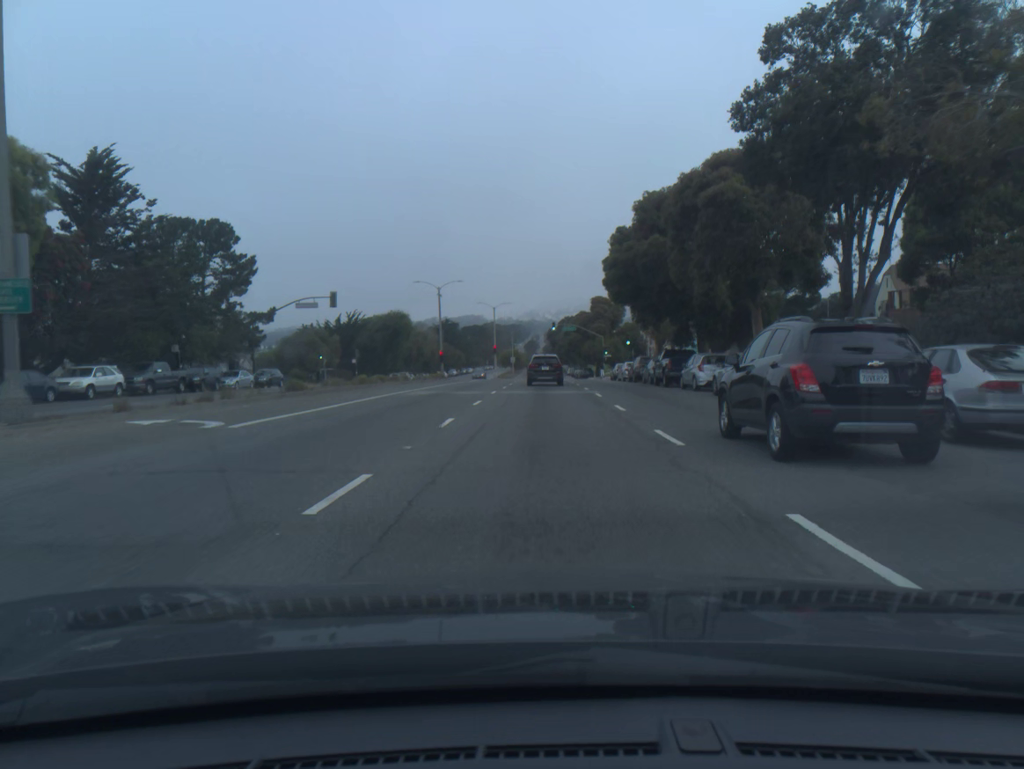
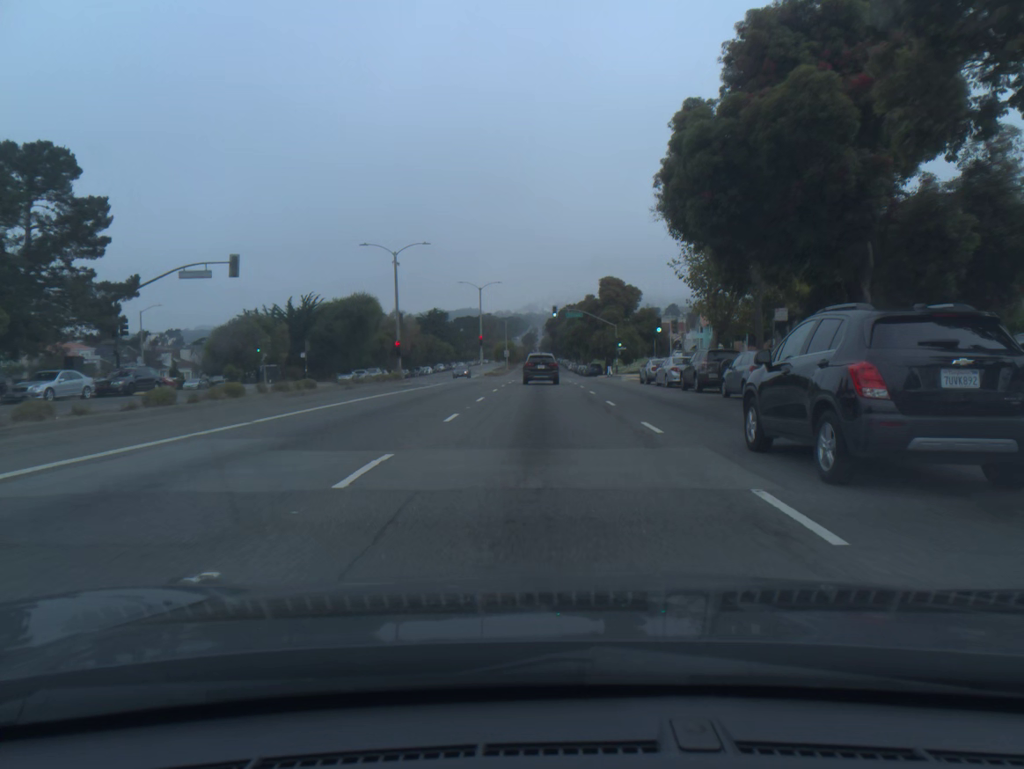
(0.0, +20.6) m; 0°
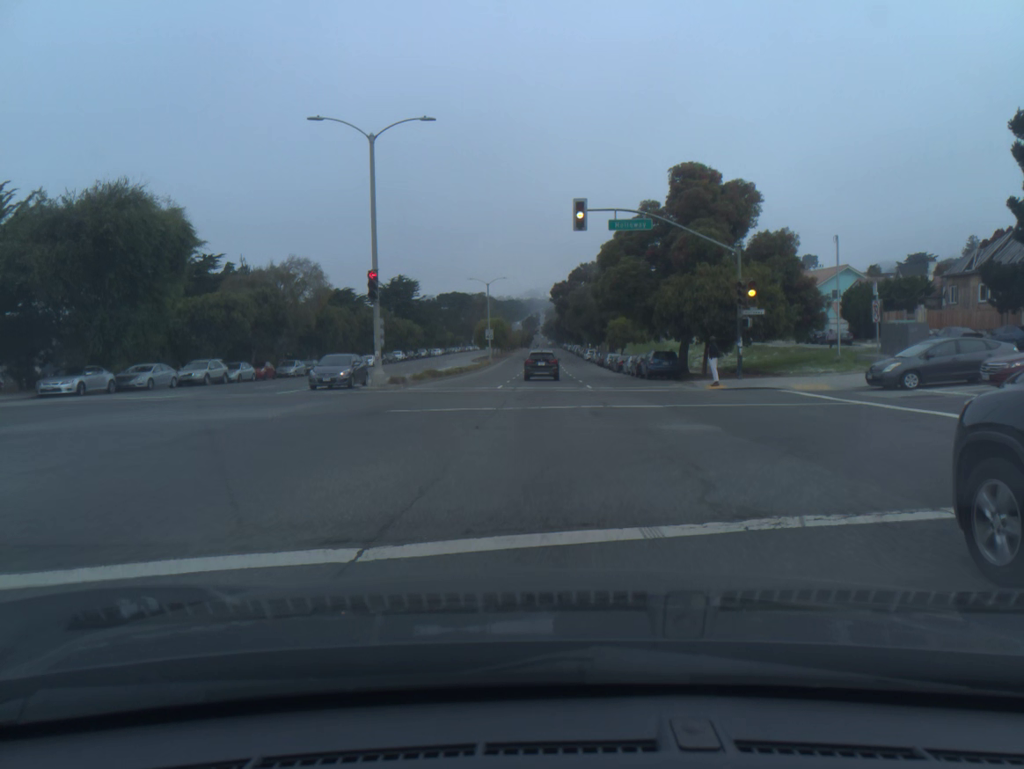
(-0.1, +52.4) m; 0°
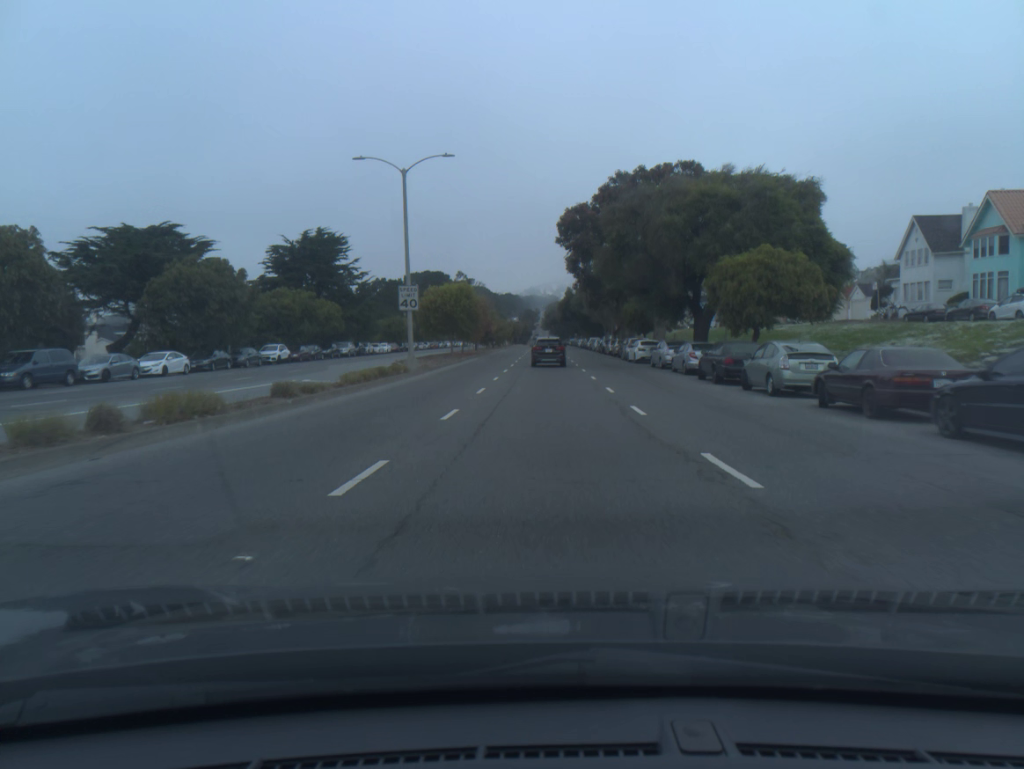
(+0.1, +53.7) m; 0°
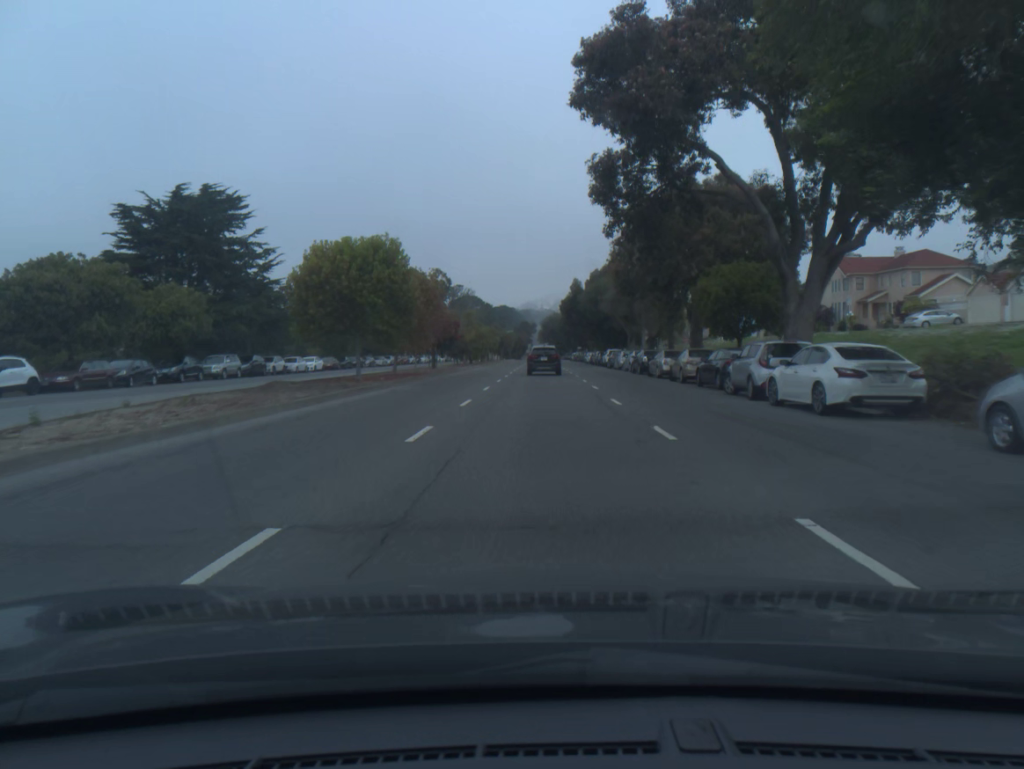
(+0.1, +32.6) m; 0°
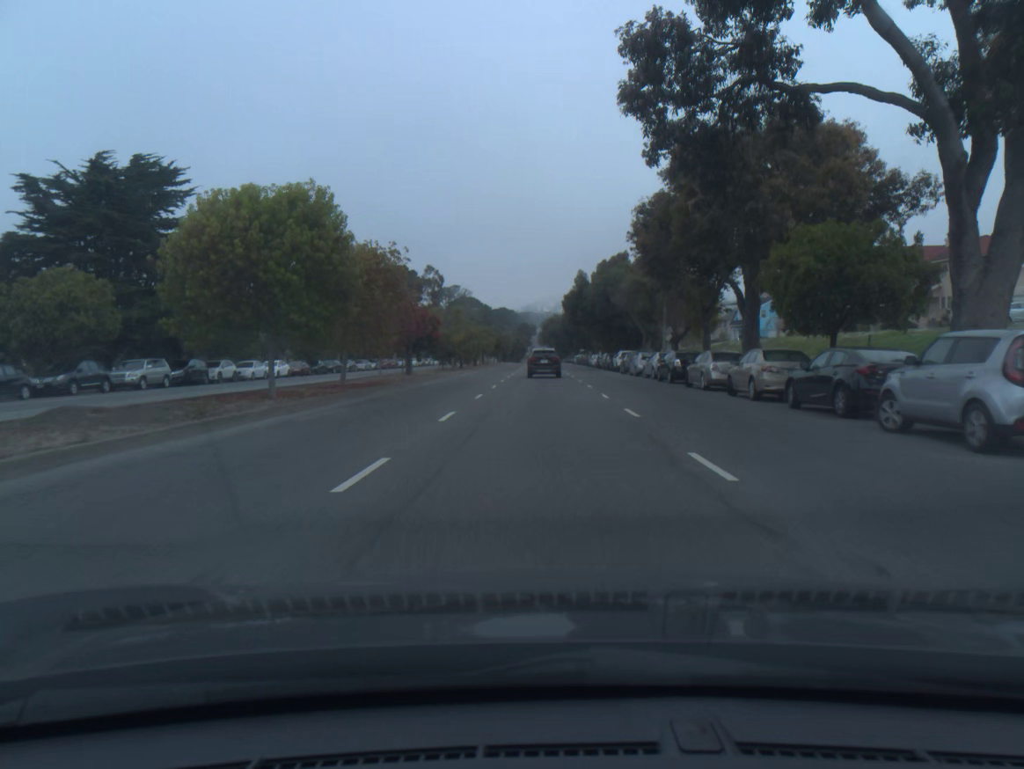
(0.0, +10.9) m; 0°
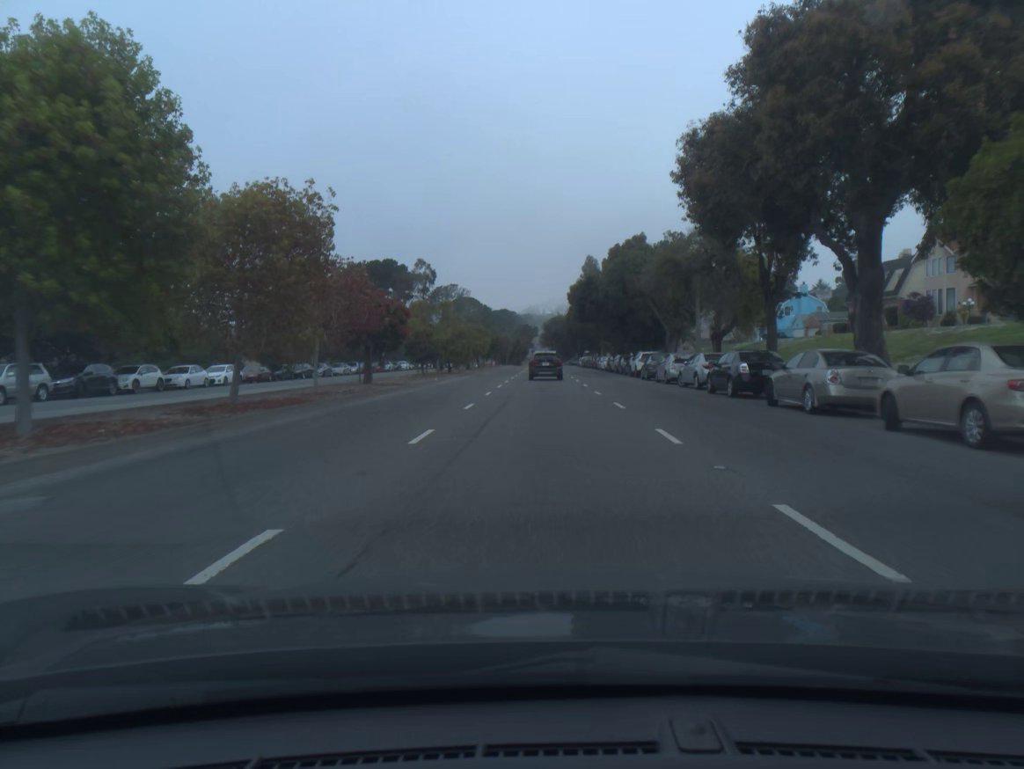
(0.0, +10.9) m; 0°
